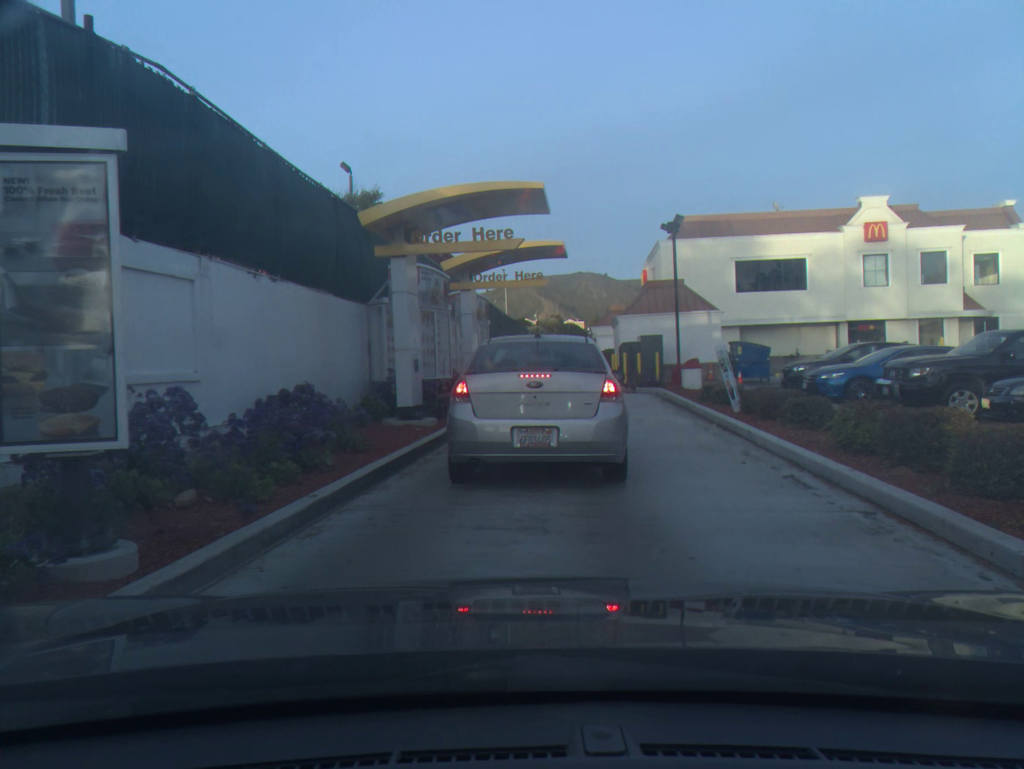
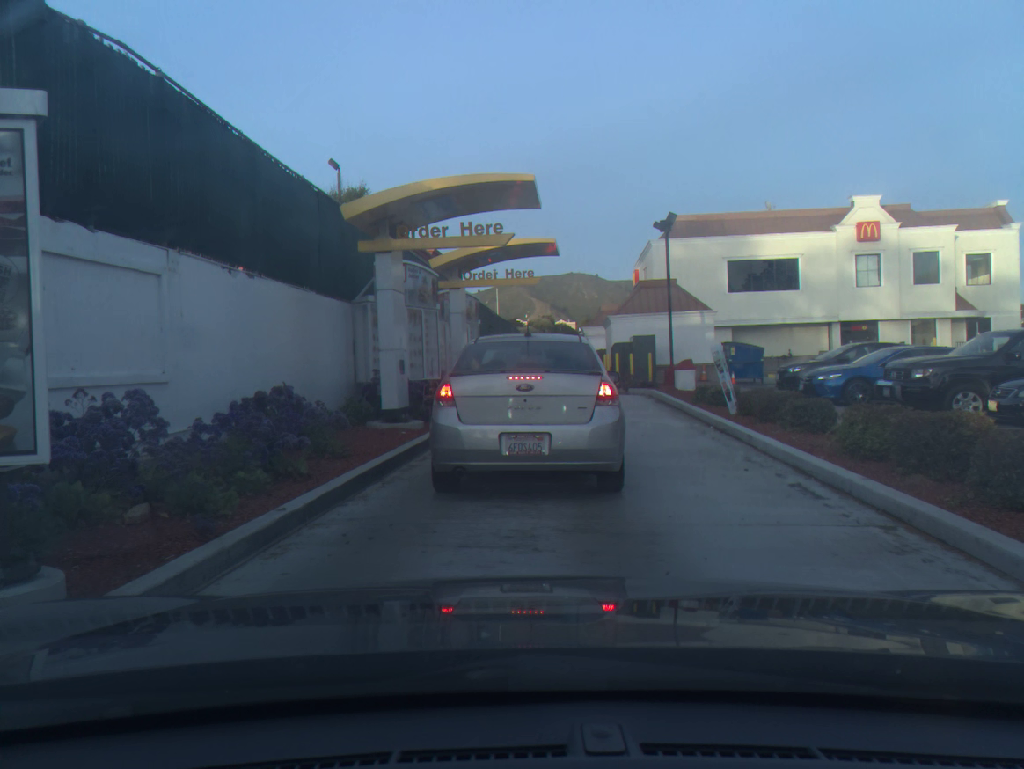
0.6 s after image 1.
(0.0, +0.5) m; +1°
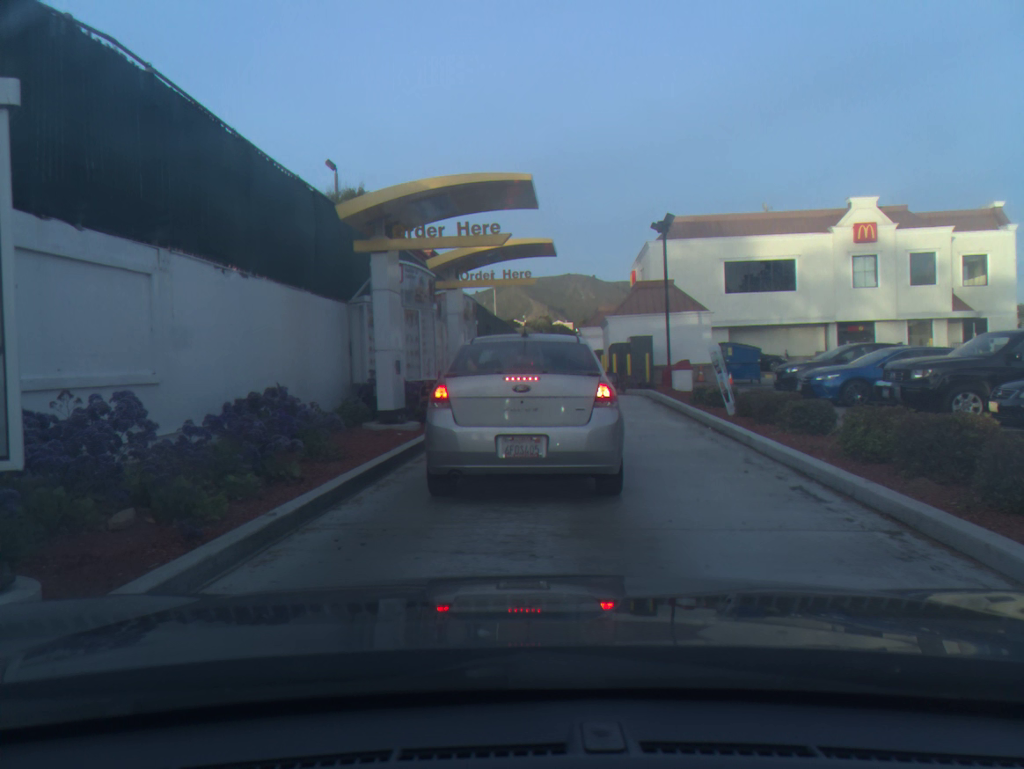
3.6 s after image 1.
(0.0, +0.1) m; 0°
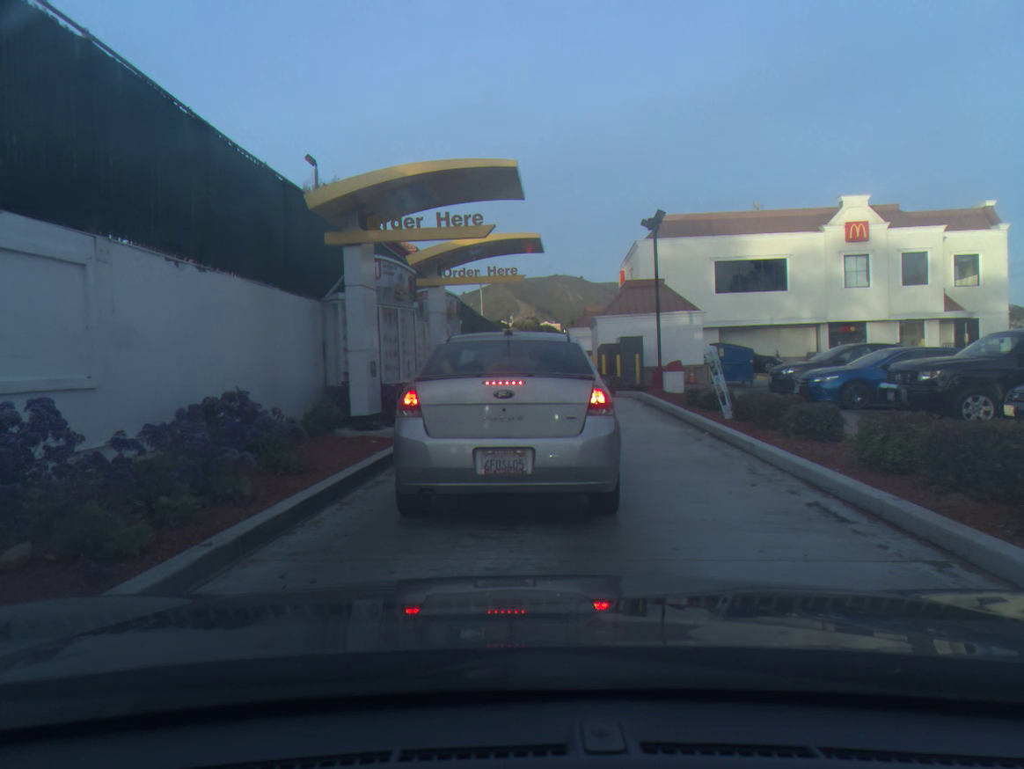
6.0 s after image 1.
(0.0, +0.8) m; +1°
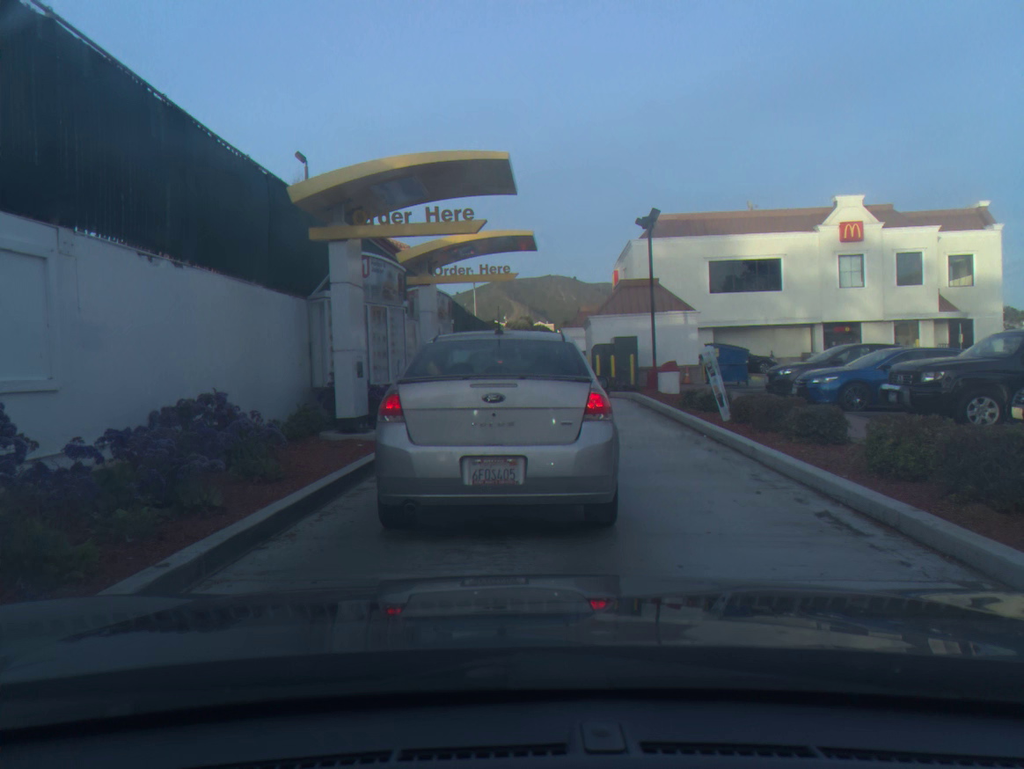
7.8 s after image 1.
(0.0, +0.4) m; 0°
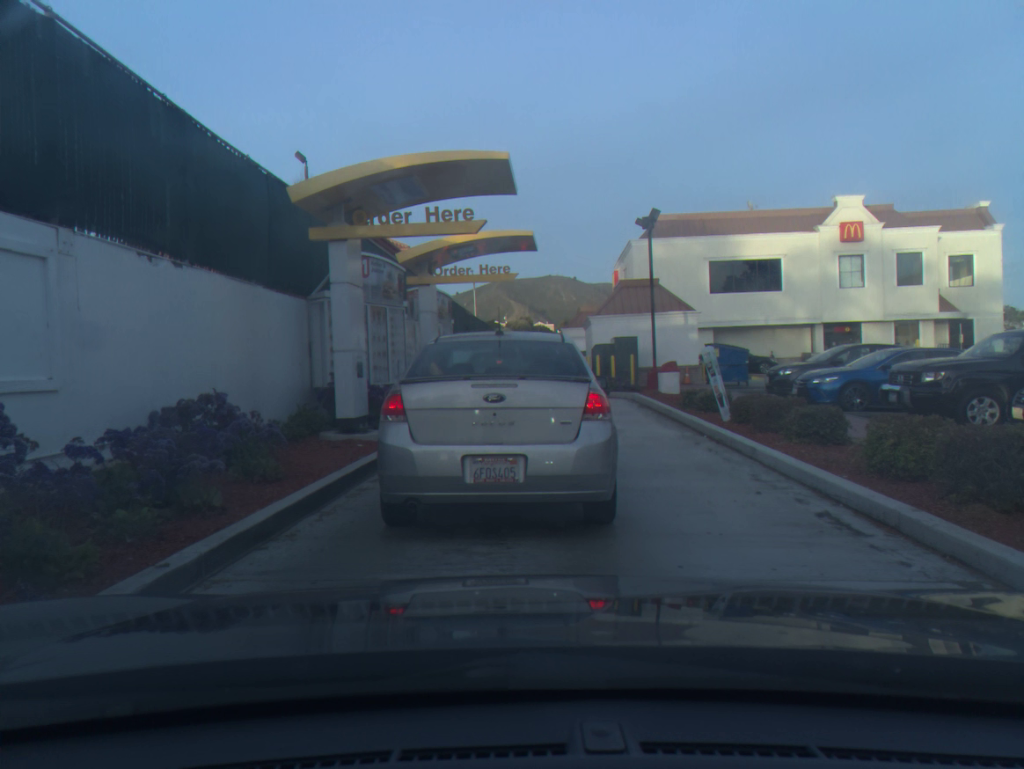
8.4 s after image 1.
(0.0, 0.0) m; 0°
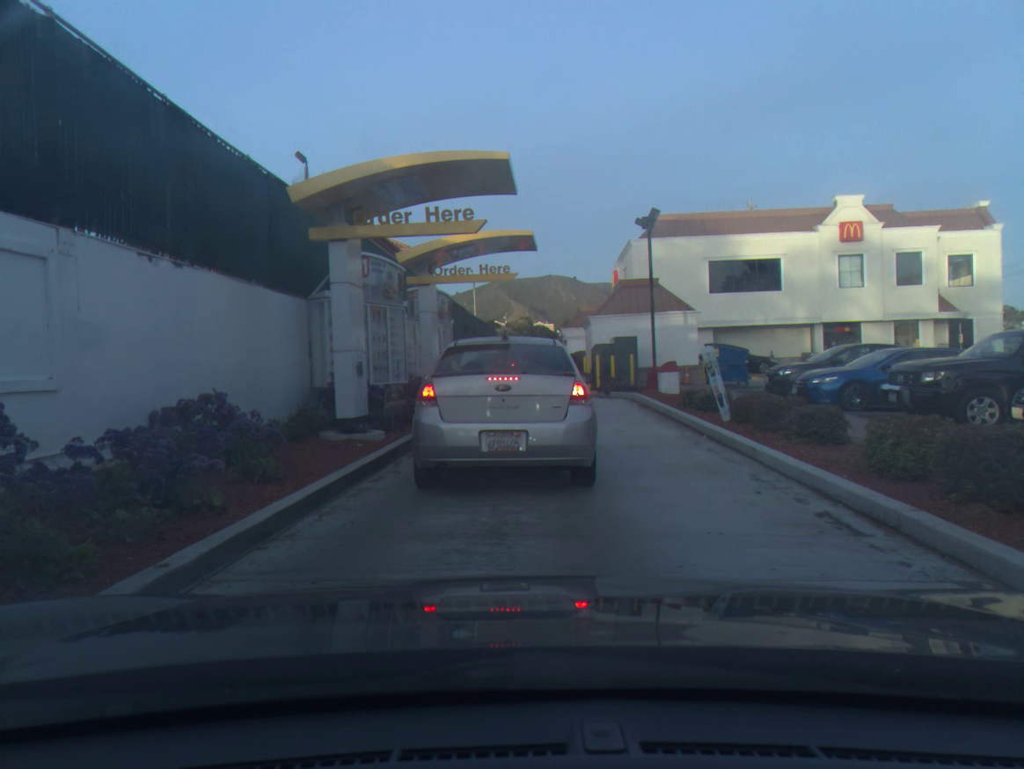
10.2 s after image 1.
(0.0, 0.0) m; 0°
